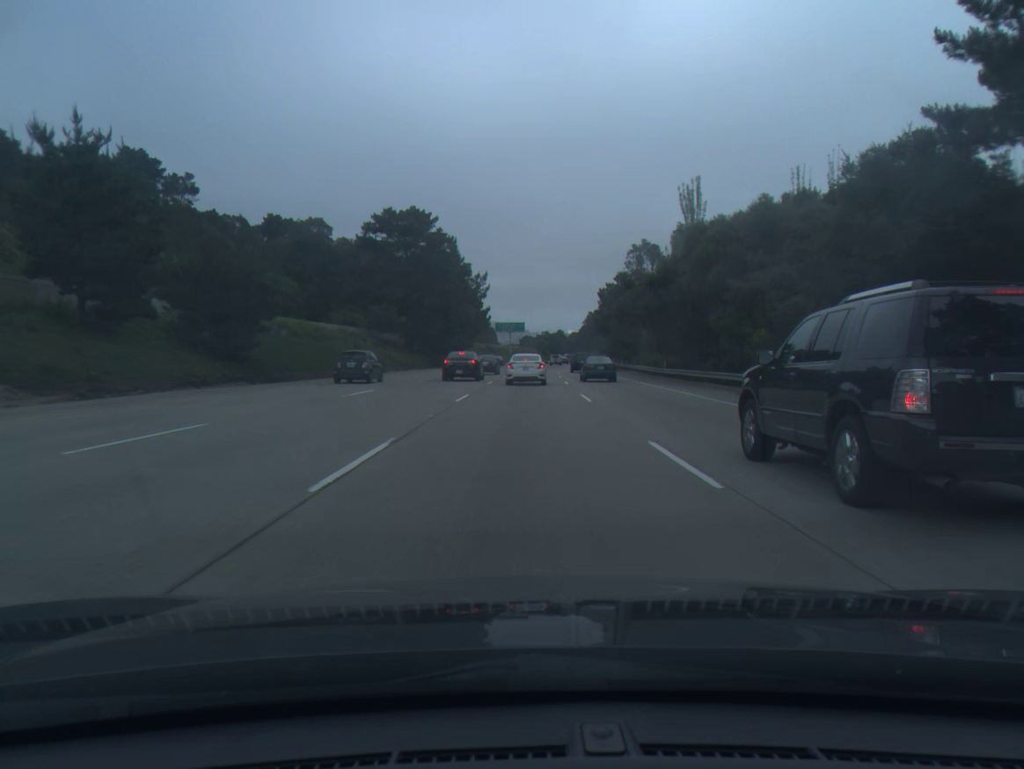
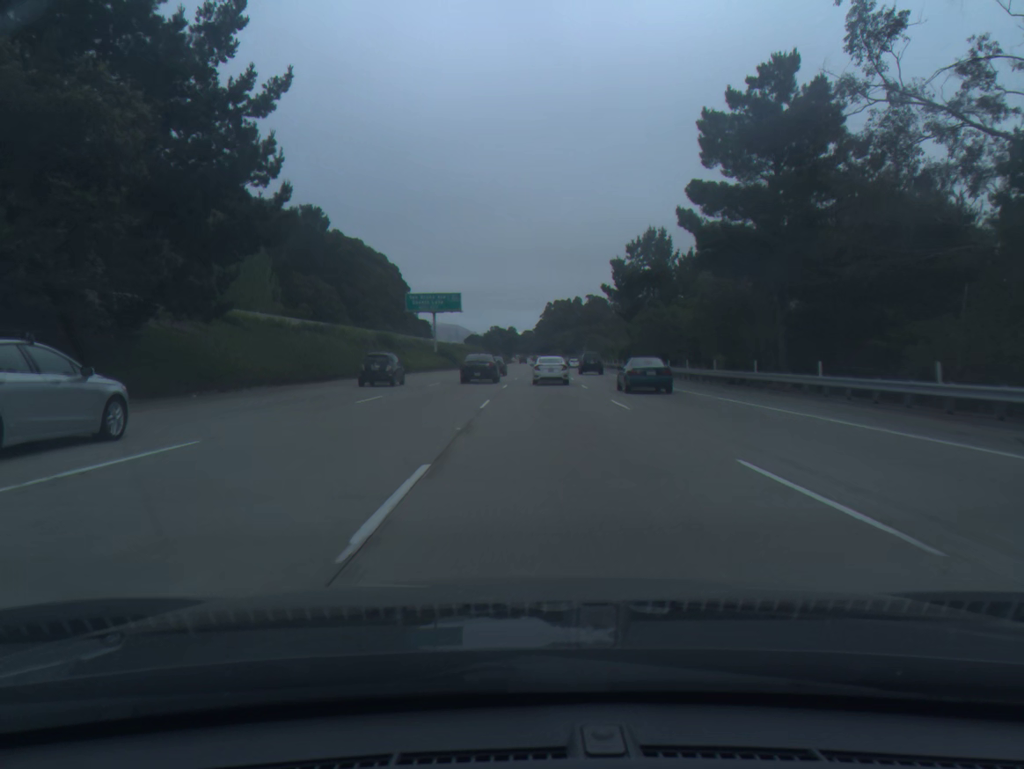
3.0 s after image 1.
(+2.1, +89.1) m; +4°
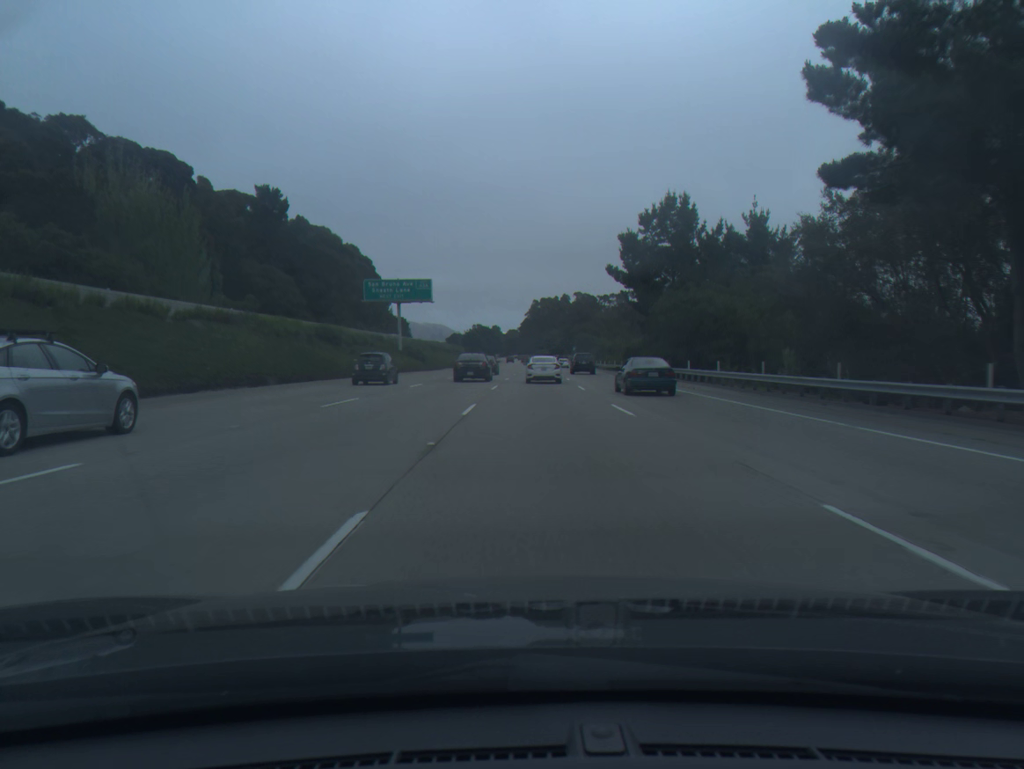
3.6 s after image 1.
(+0.2, +17.4) m; +1°
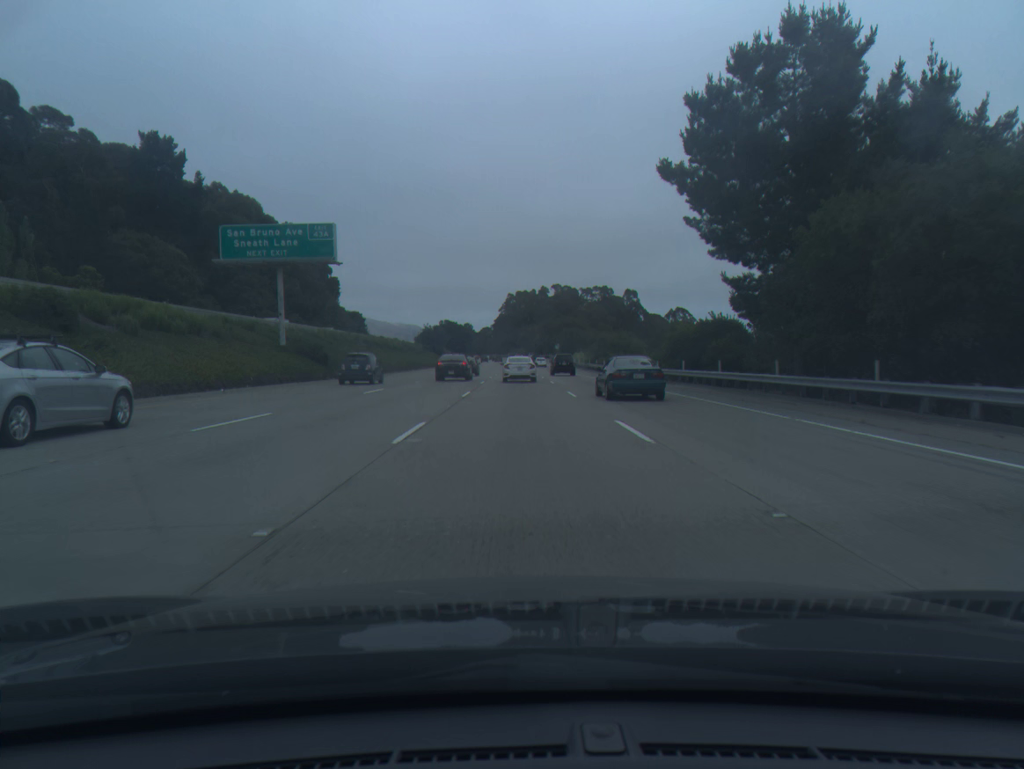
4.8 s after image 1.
(+0.7, +34.8) m; +2°
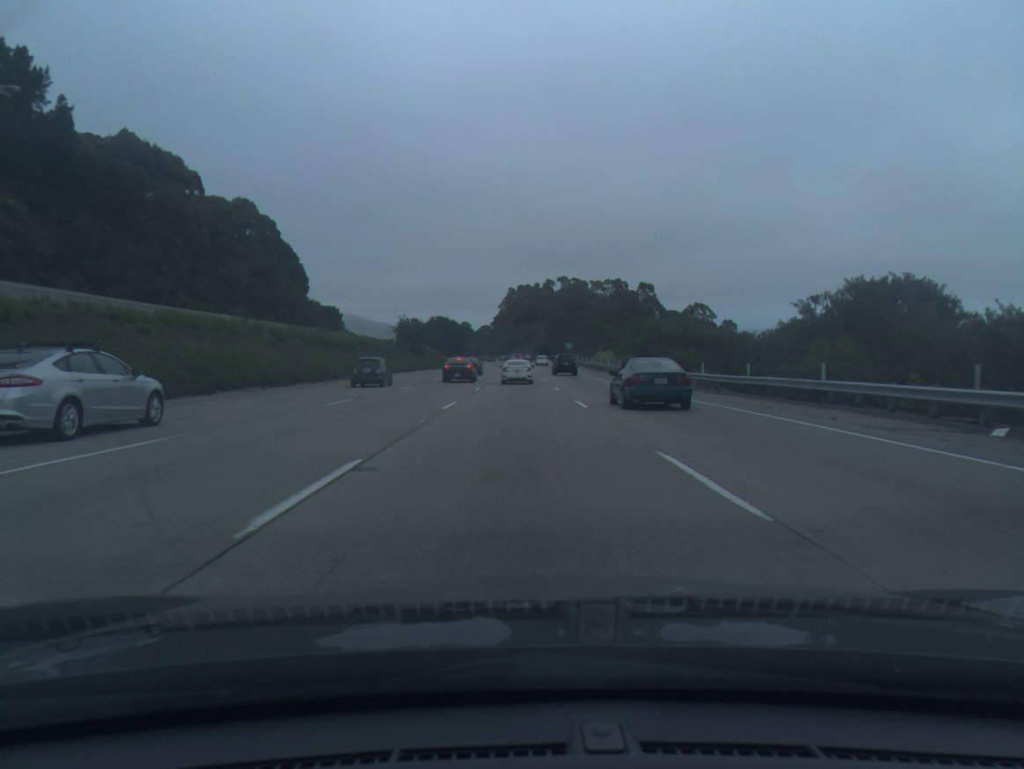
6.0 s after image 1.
(0.0, +34.7) m; 0°
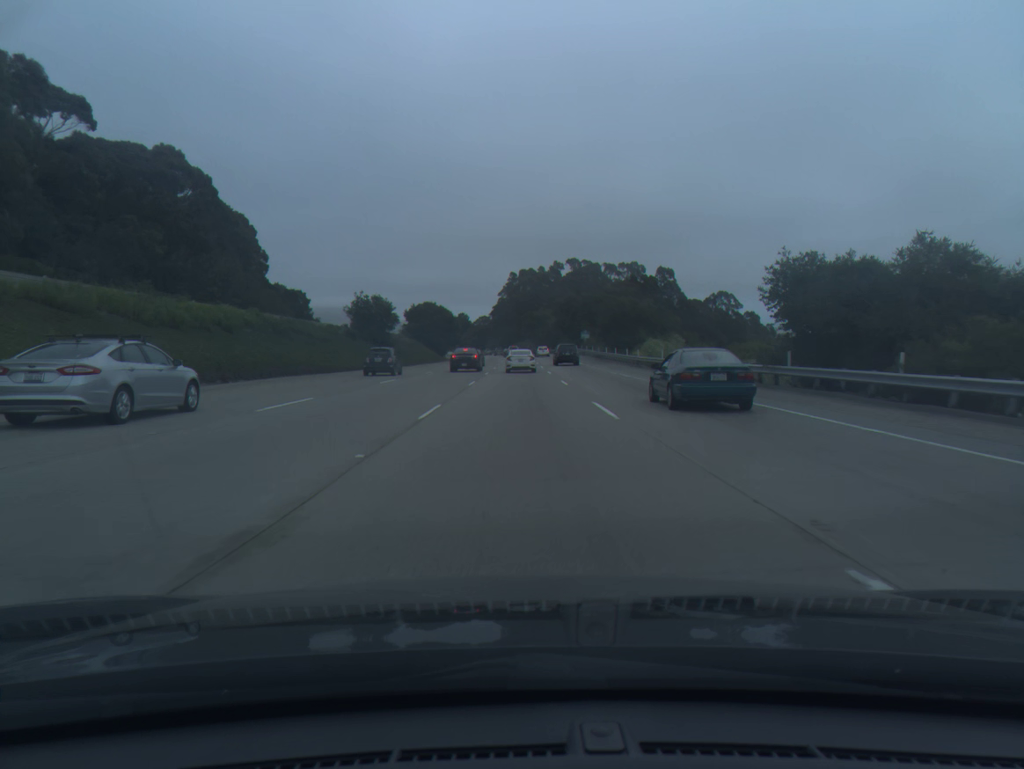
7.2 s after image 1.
(-0.1, +34.9) m; 0°
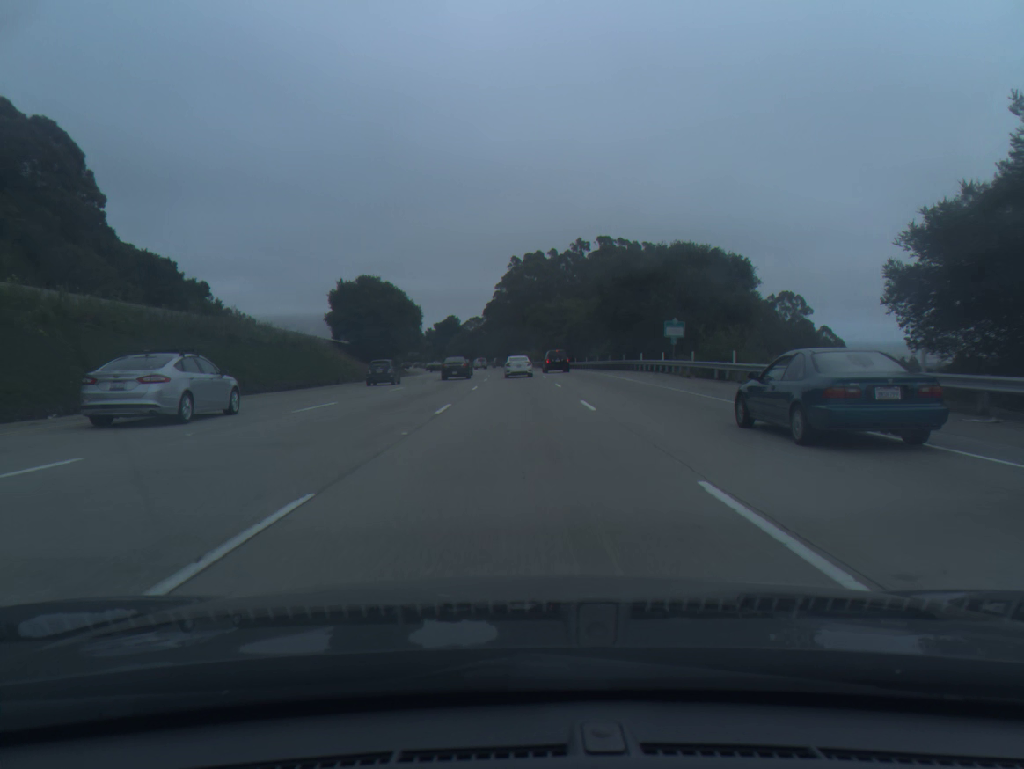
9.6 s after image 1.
(0.0, +69.7) m; 0°
